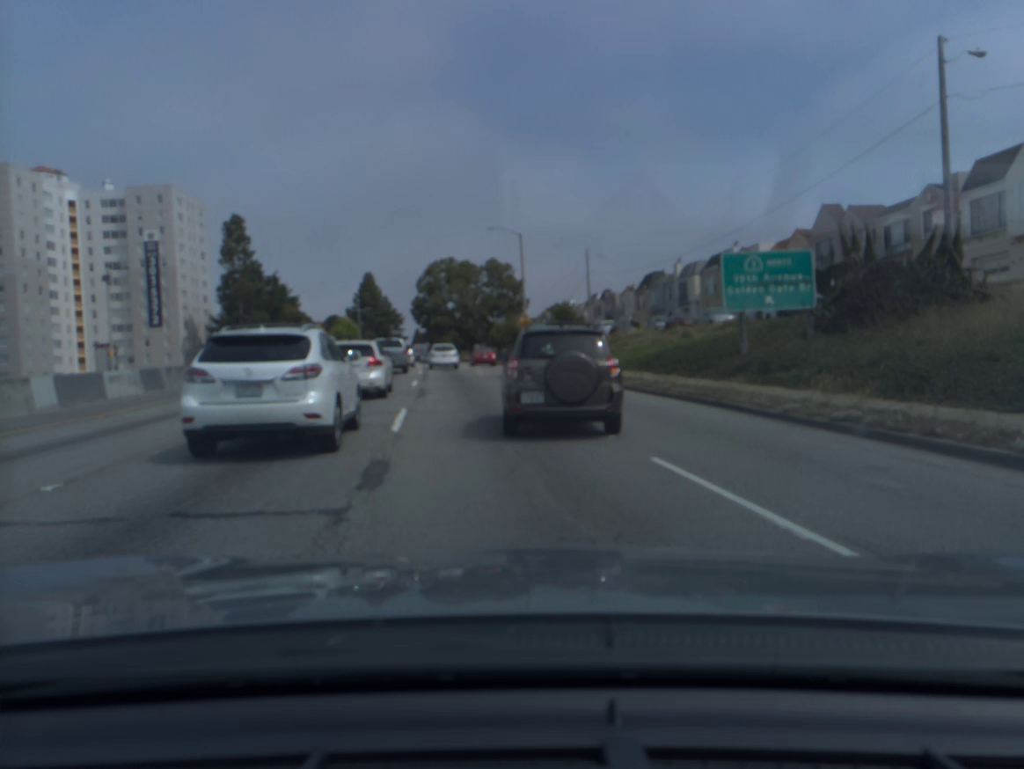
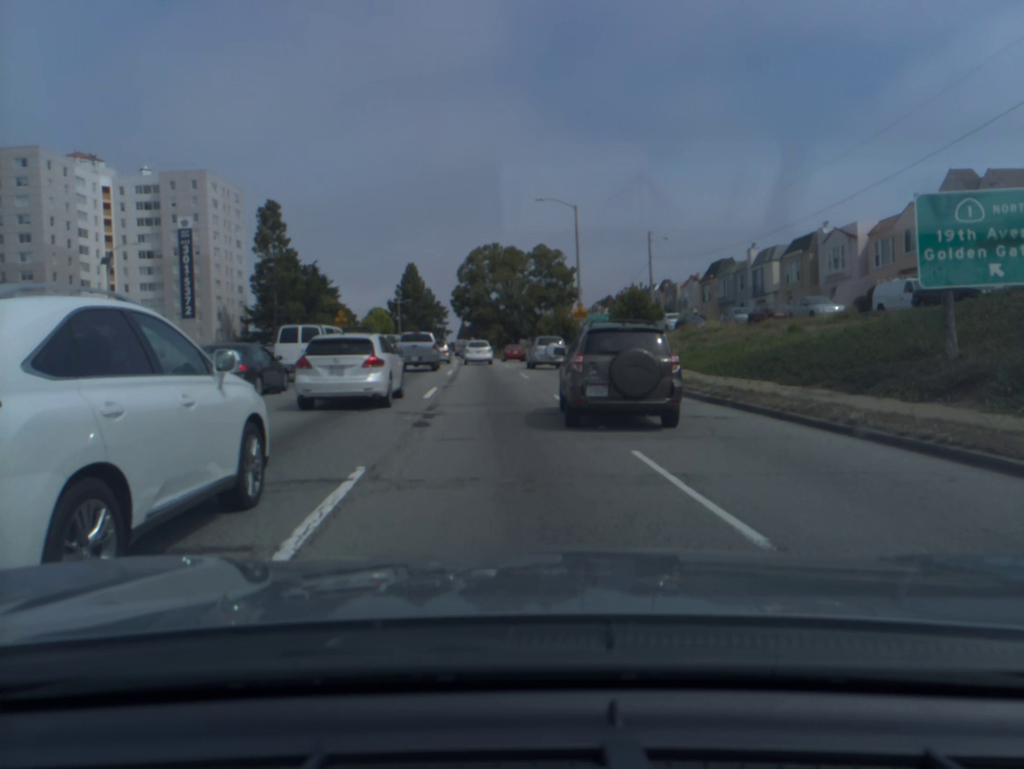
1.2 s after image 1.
(-0.3, +8.7) m; -3°
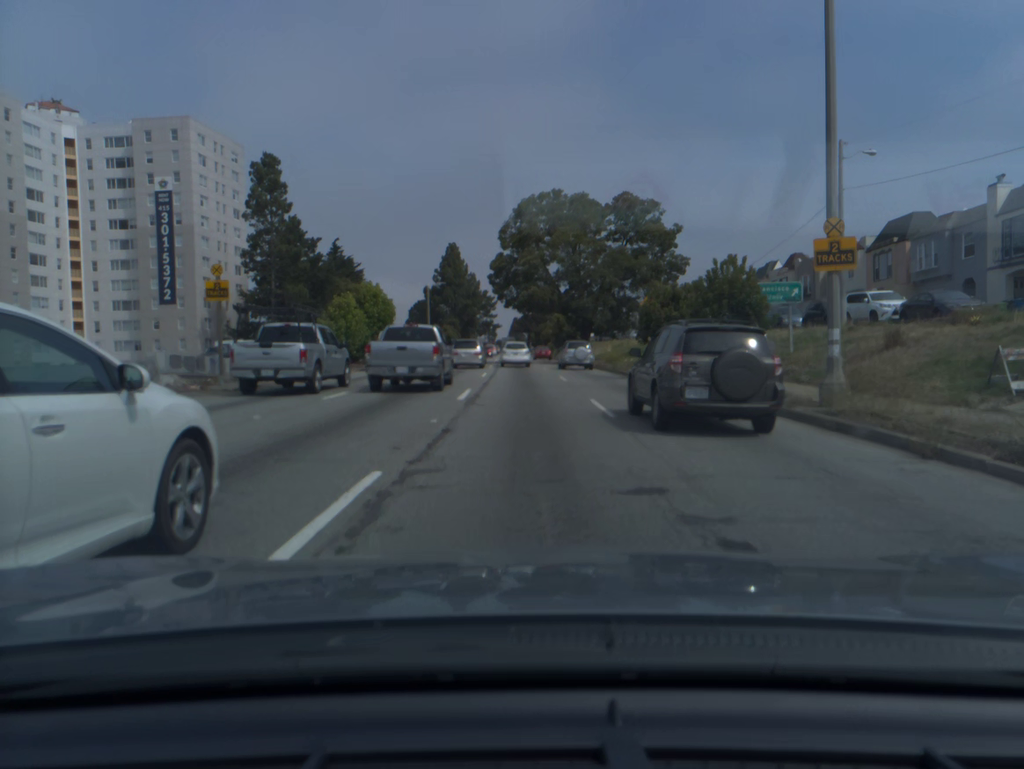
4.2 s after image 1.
(-1.4, +29.9) m; -4°
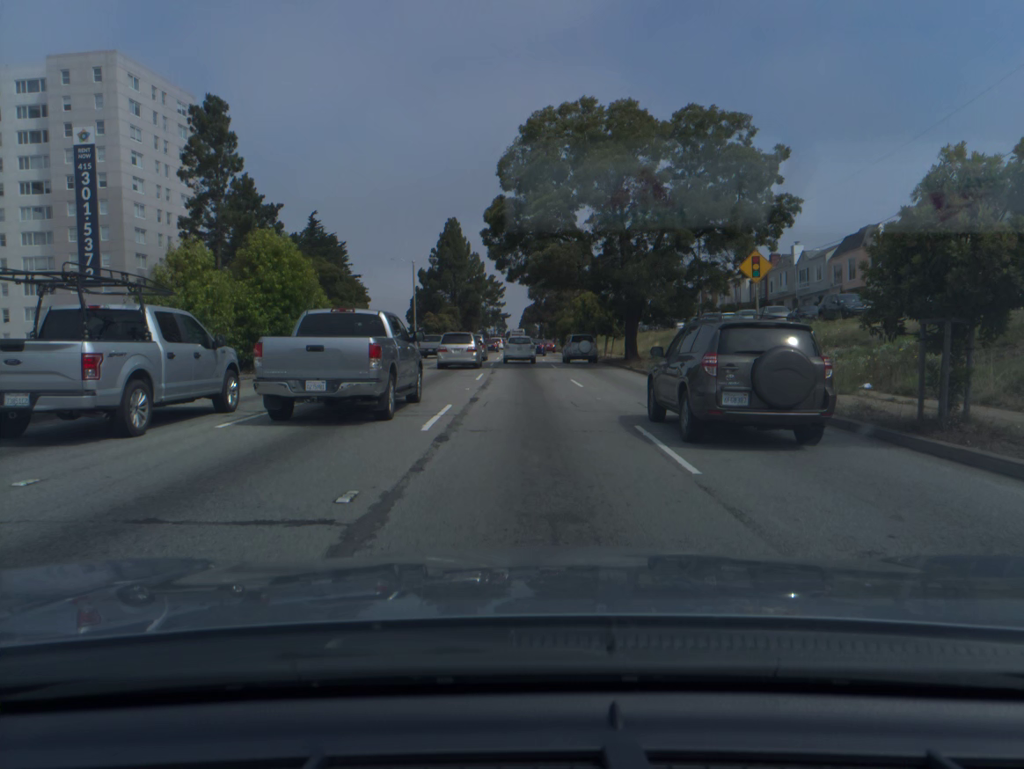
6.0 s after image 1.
(-0.1, +21.2) m; -1°
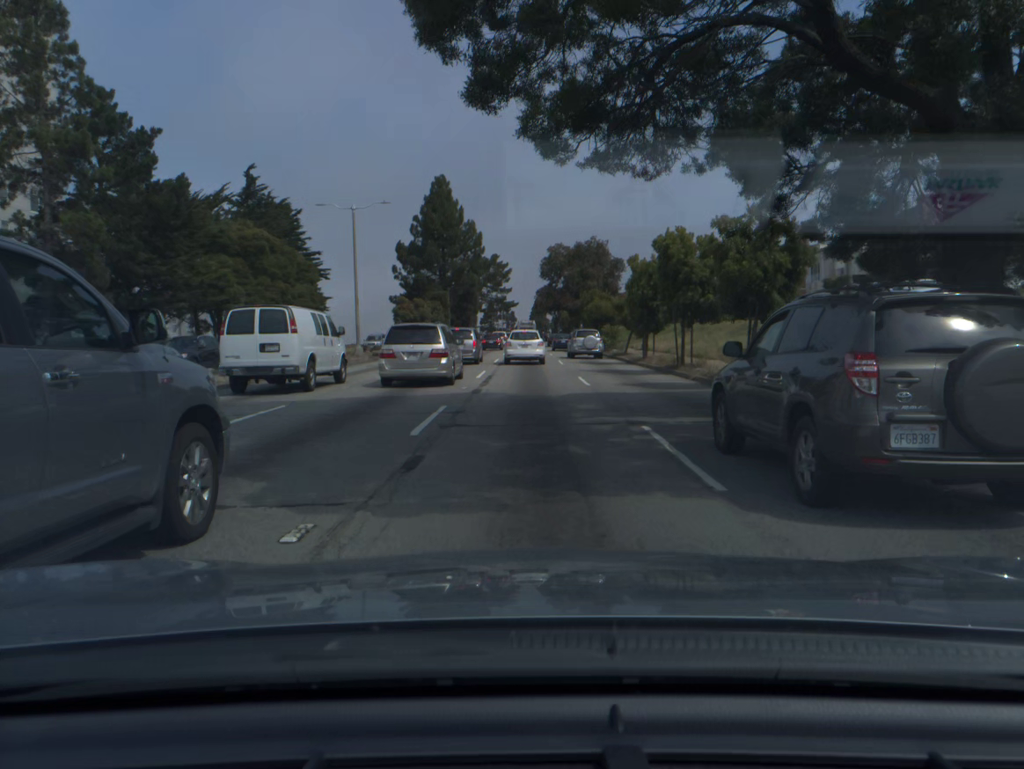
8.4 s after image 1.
(+0.1, +30.8) m; 0°
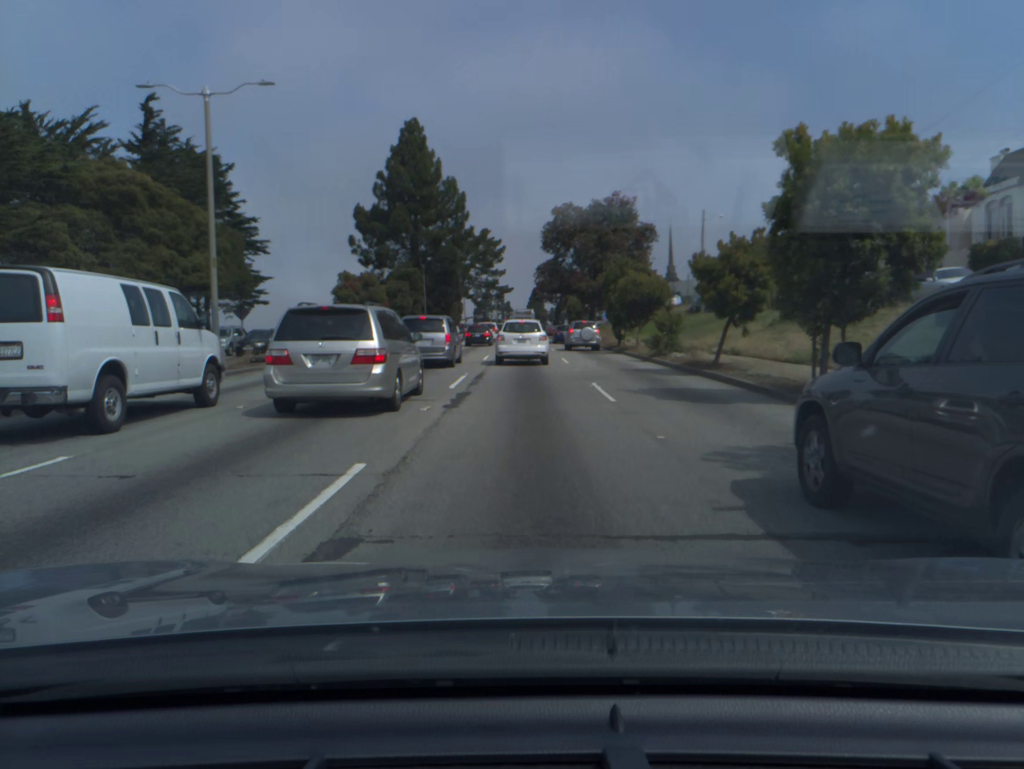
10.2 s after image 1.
(0.0, +21.9) m; 0°
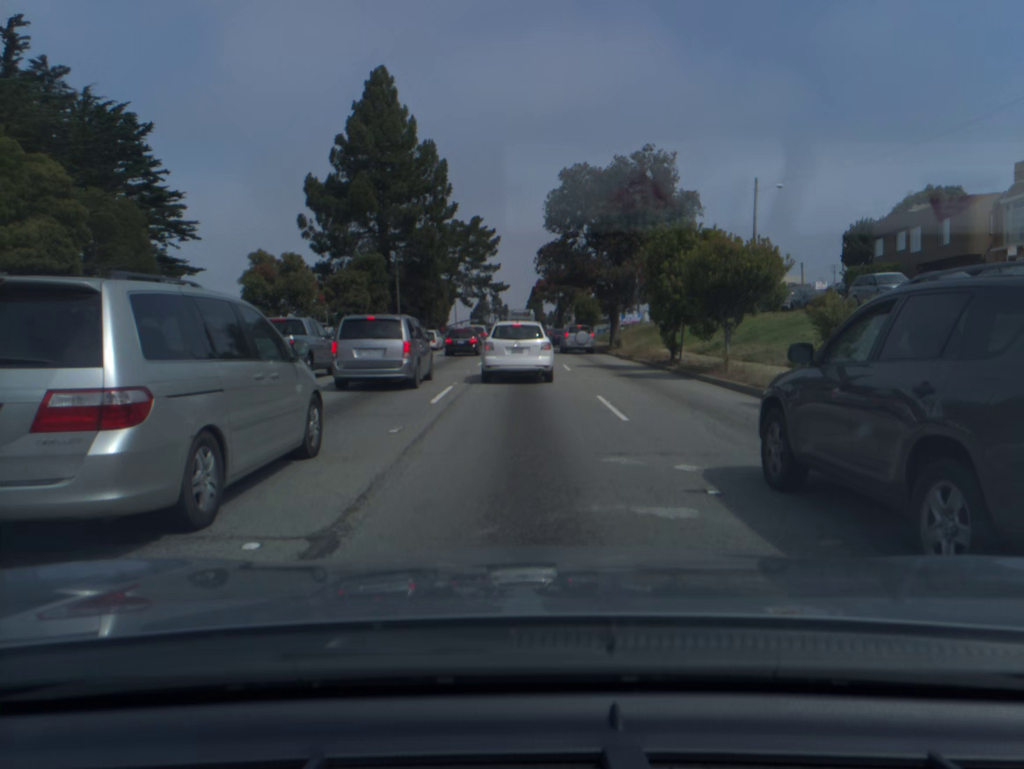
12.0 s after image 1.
(0.0, +17.9) m; 0°
